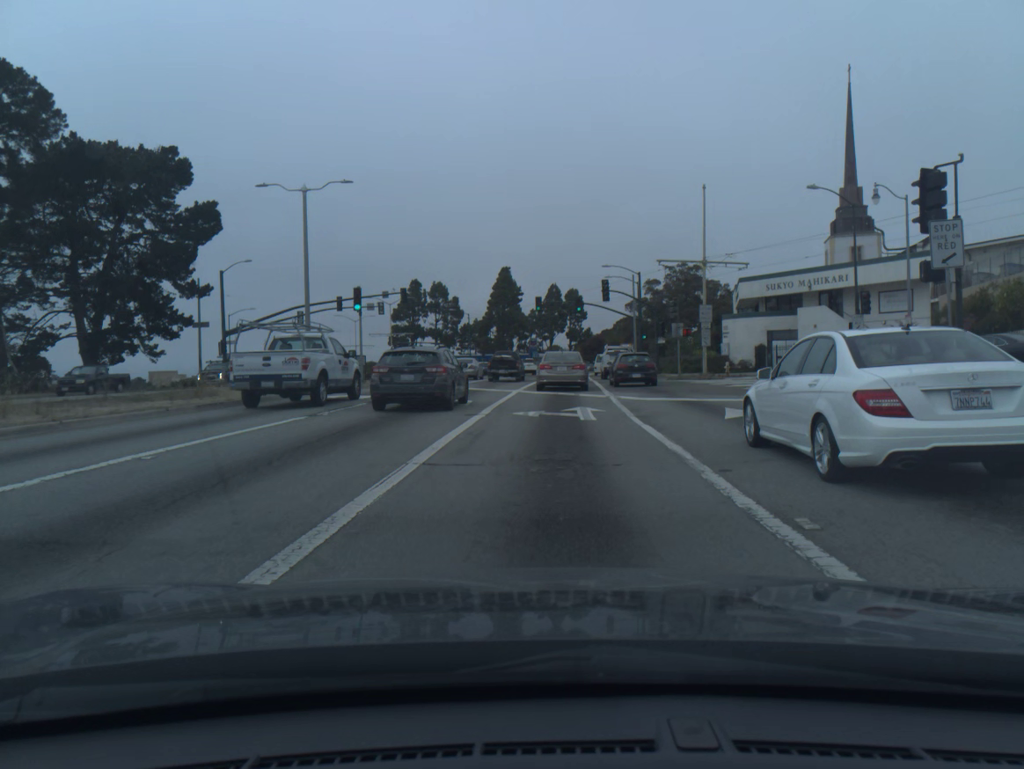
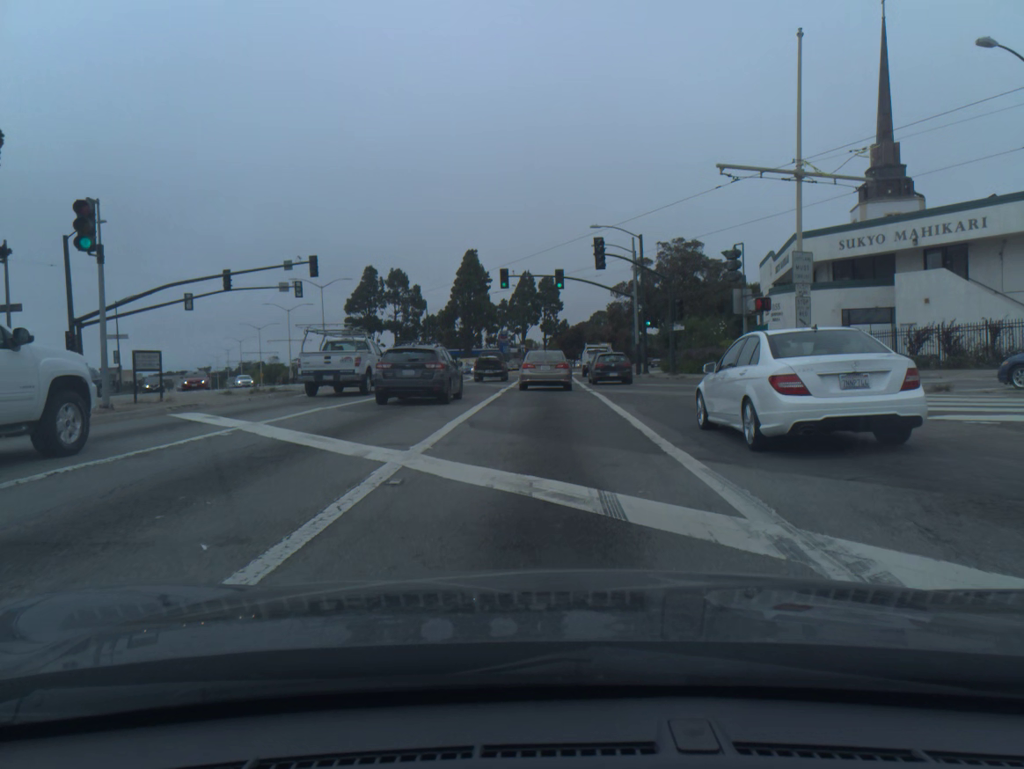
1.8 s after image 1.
(+0.4, +19.1) m; +2°
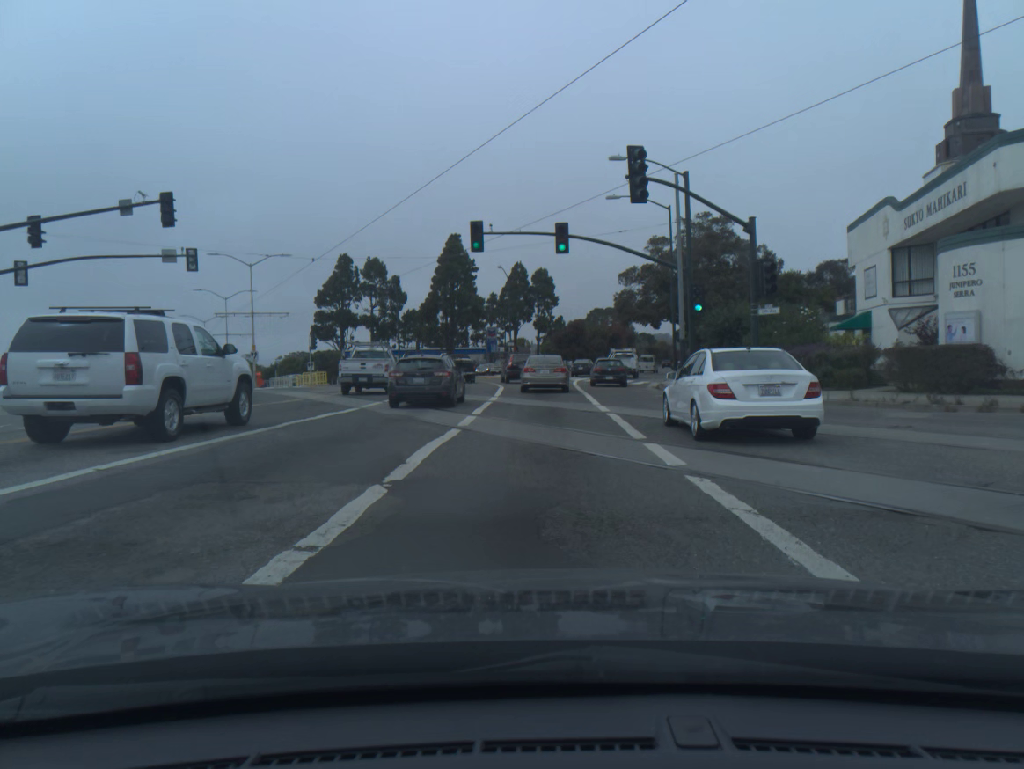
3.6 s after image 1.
(0.0, +18.5) m; +1°
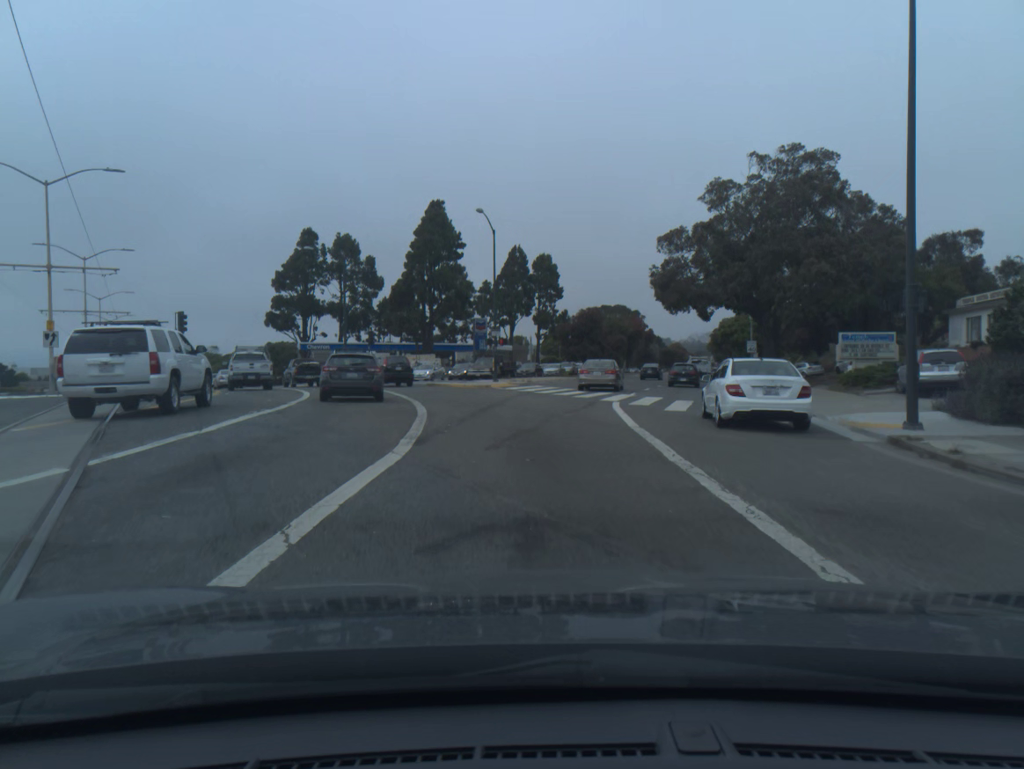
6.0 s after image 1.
(-0.2, +26.4) m; -1°
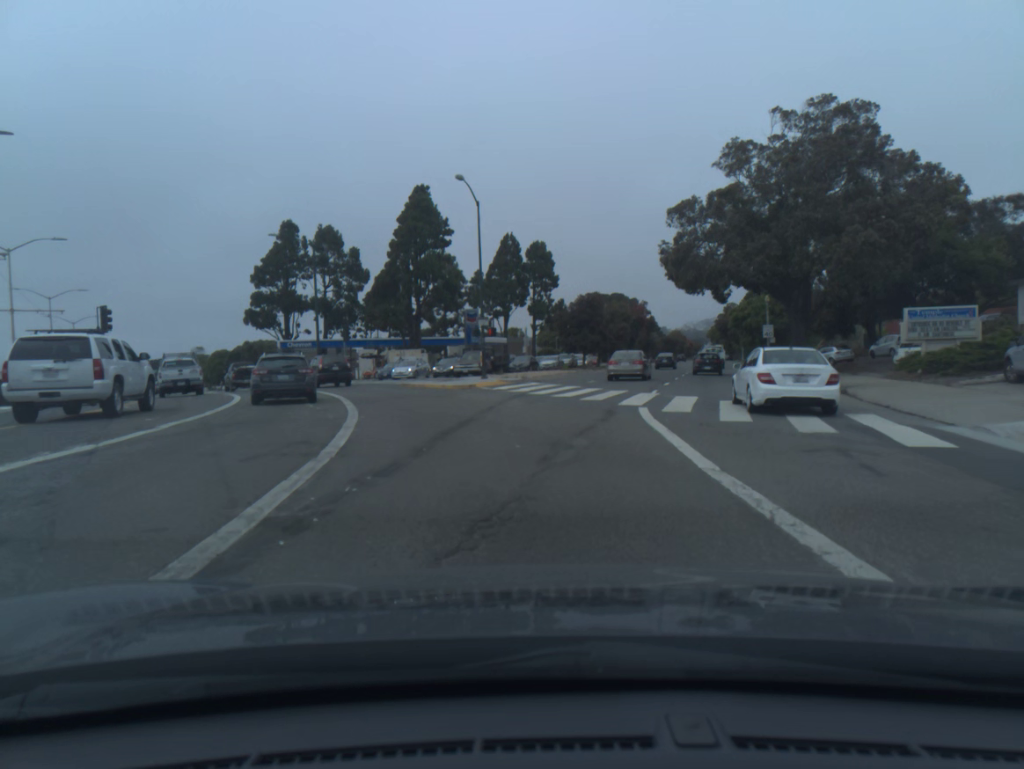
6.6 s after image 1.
(+0.1, +7.3) m; +1°
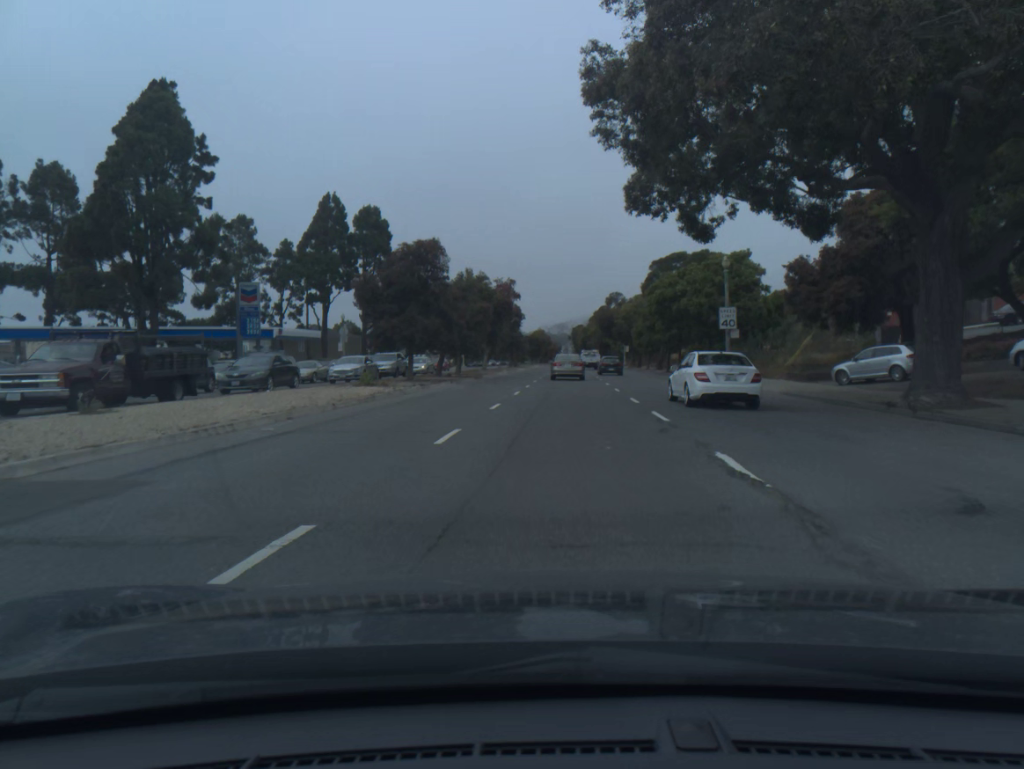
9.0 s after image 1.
(+3.1, +32.2) m; +11°
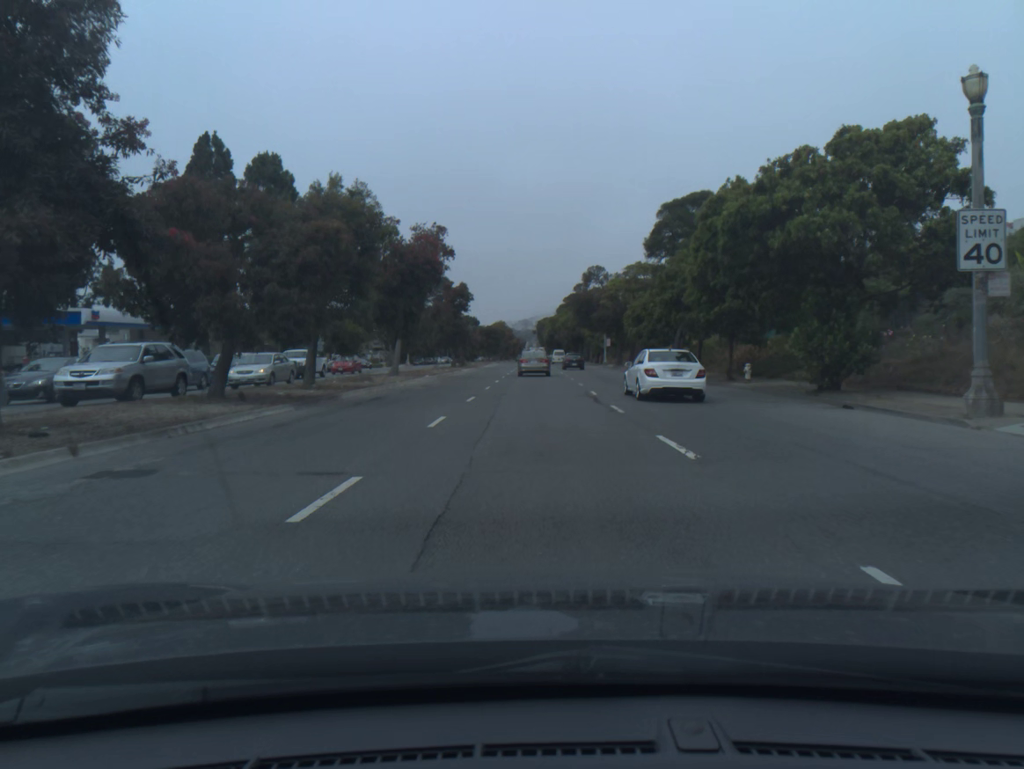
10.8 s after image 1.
(+0.9, +27.2) m; +2°
